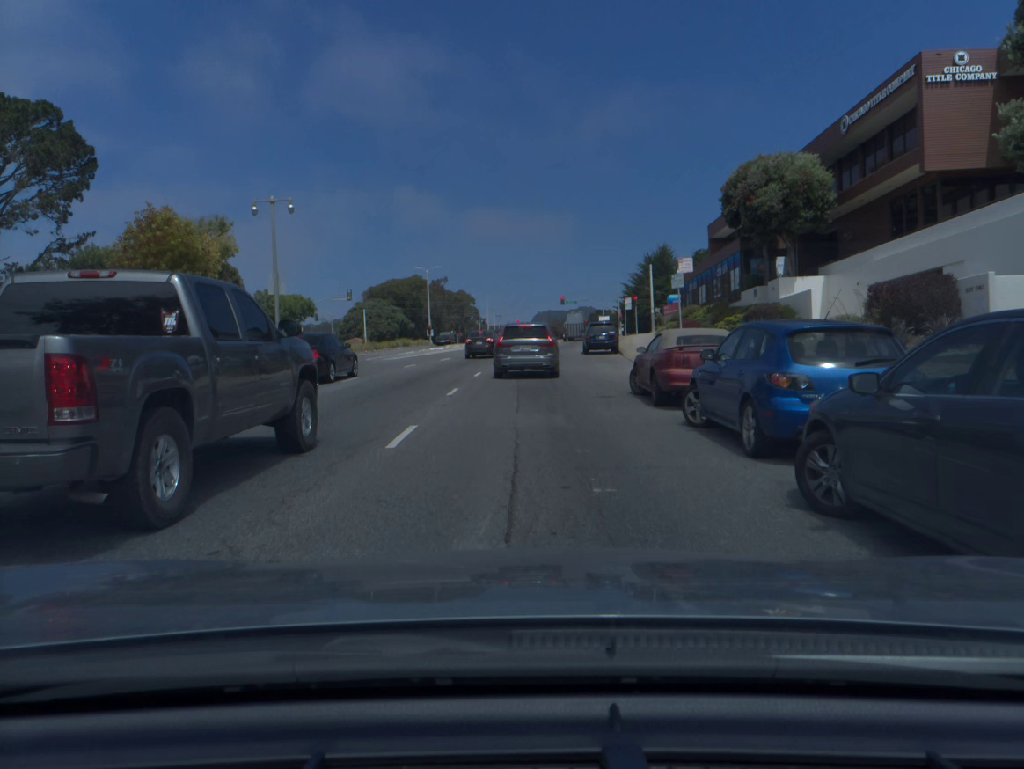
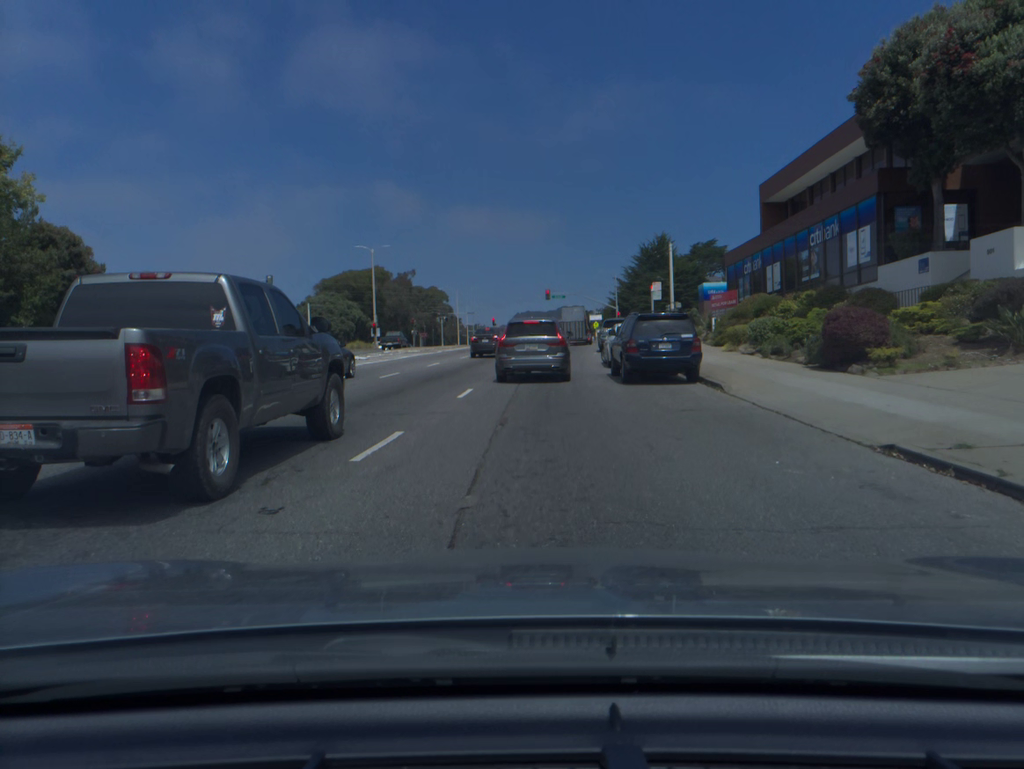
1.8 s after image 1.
(+0.2, +22.9) m; +1°
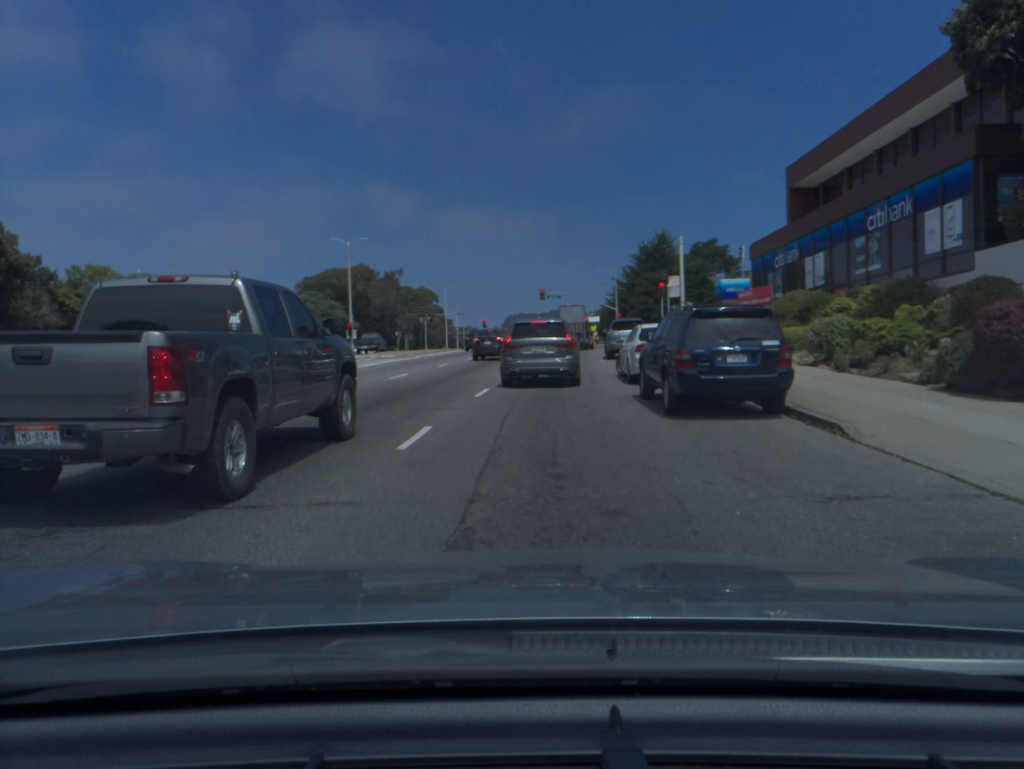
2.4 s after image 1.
(0.0, +6.7) m; 0°
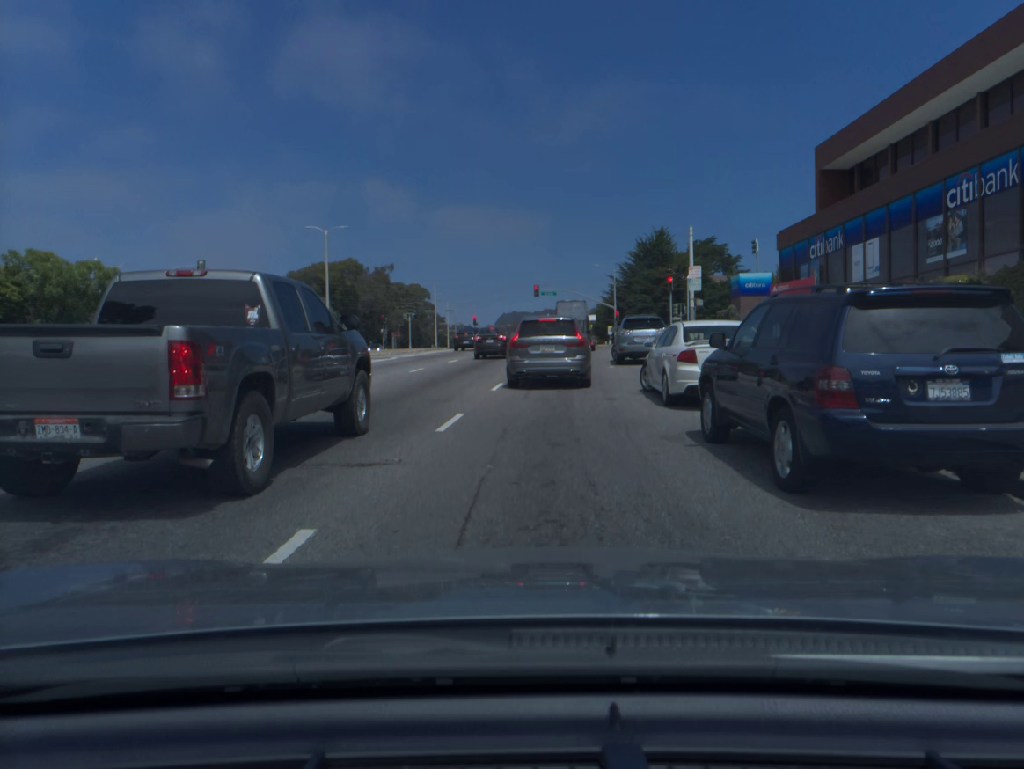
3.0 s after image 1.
(0.0, +6.1) m; 0°
